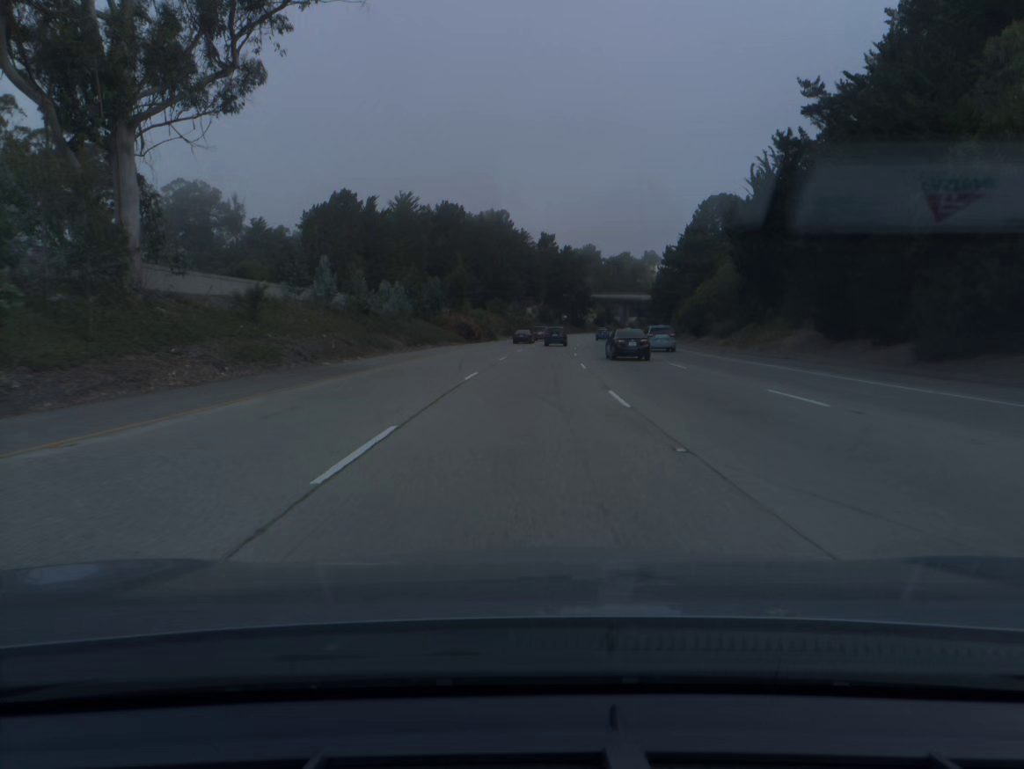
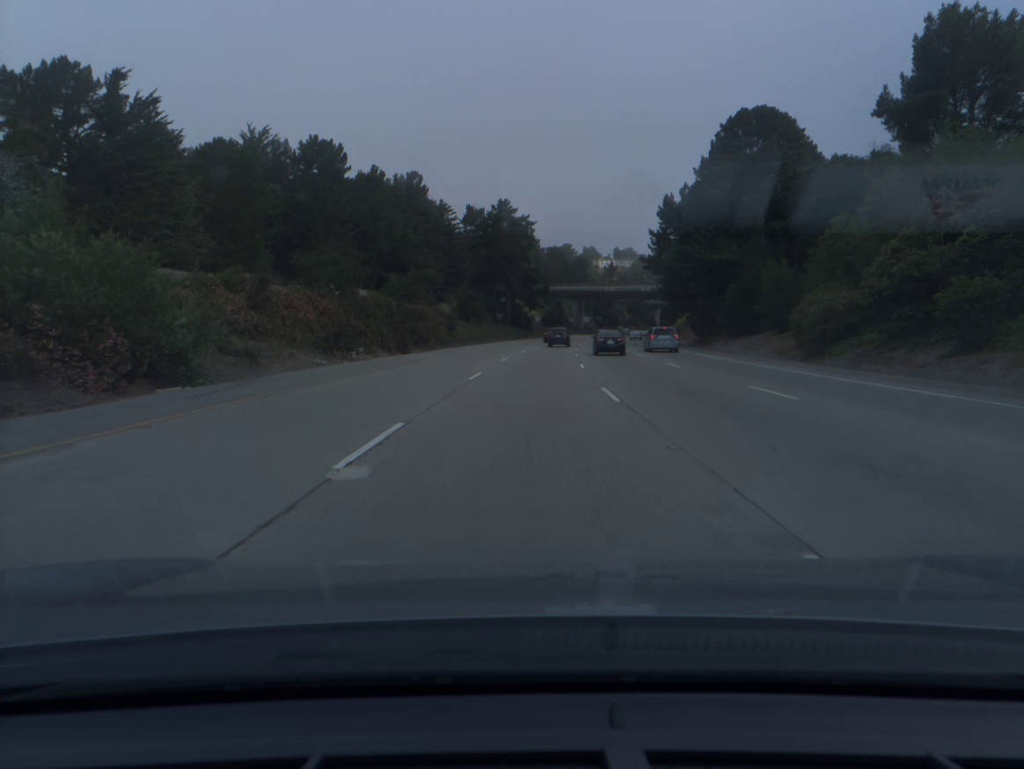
(+3.0, +71.7) m; +5°
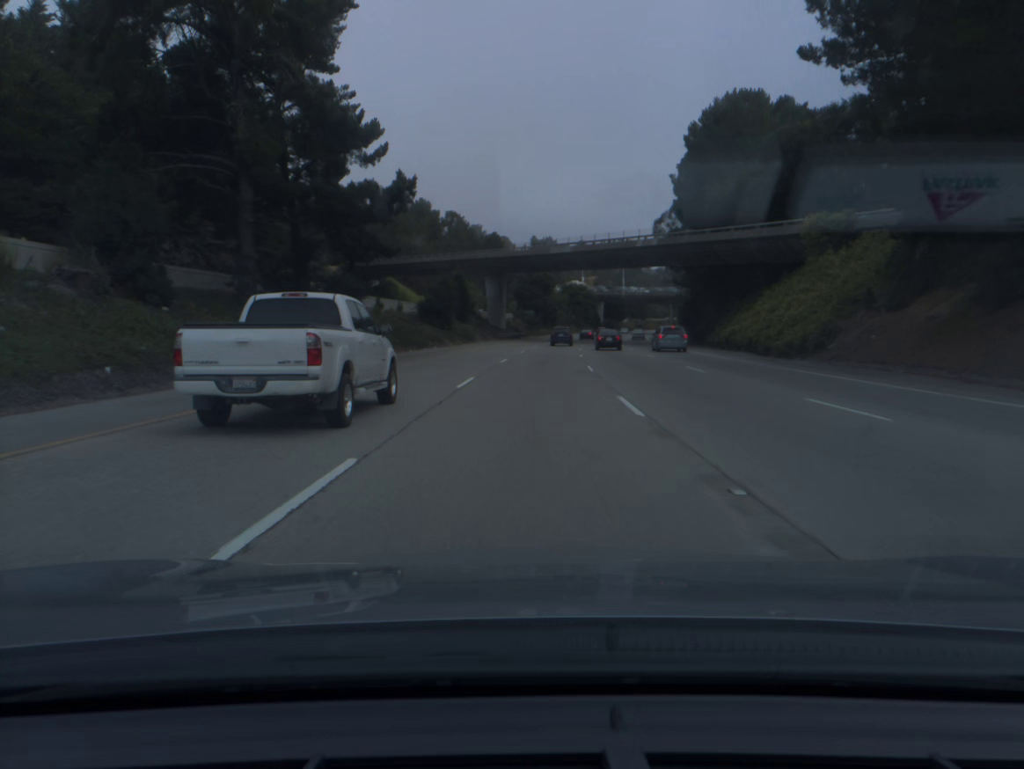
(+4.9, +90.7) m; +6°
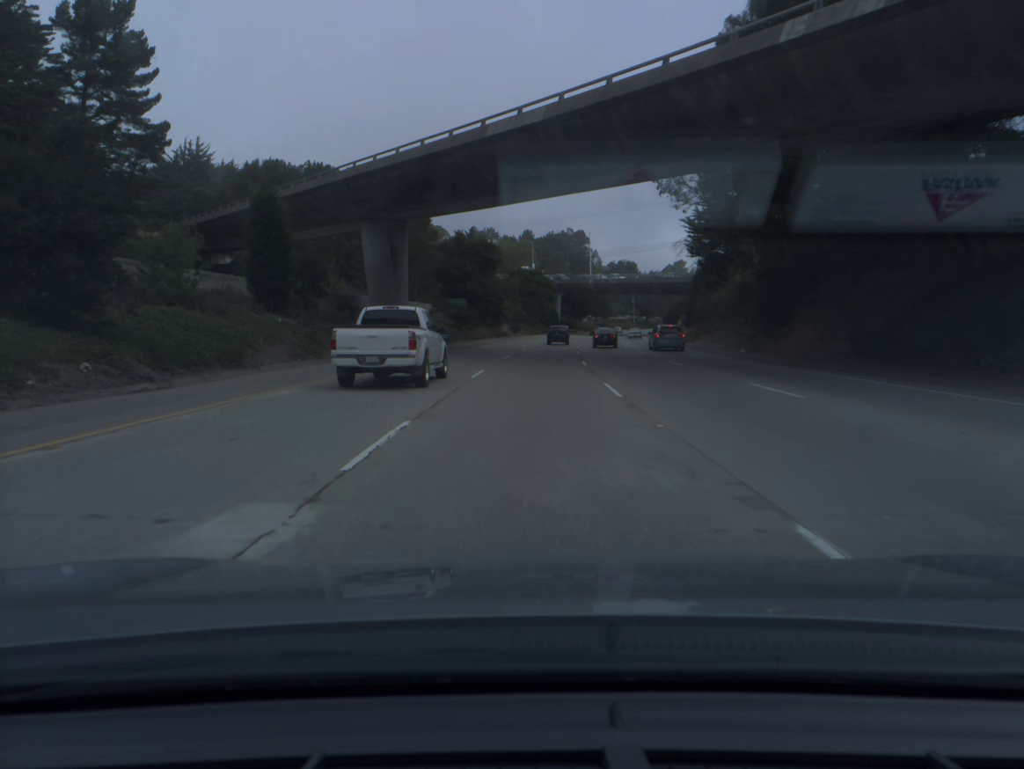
(+1.9, +55.0) m; +4°
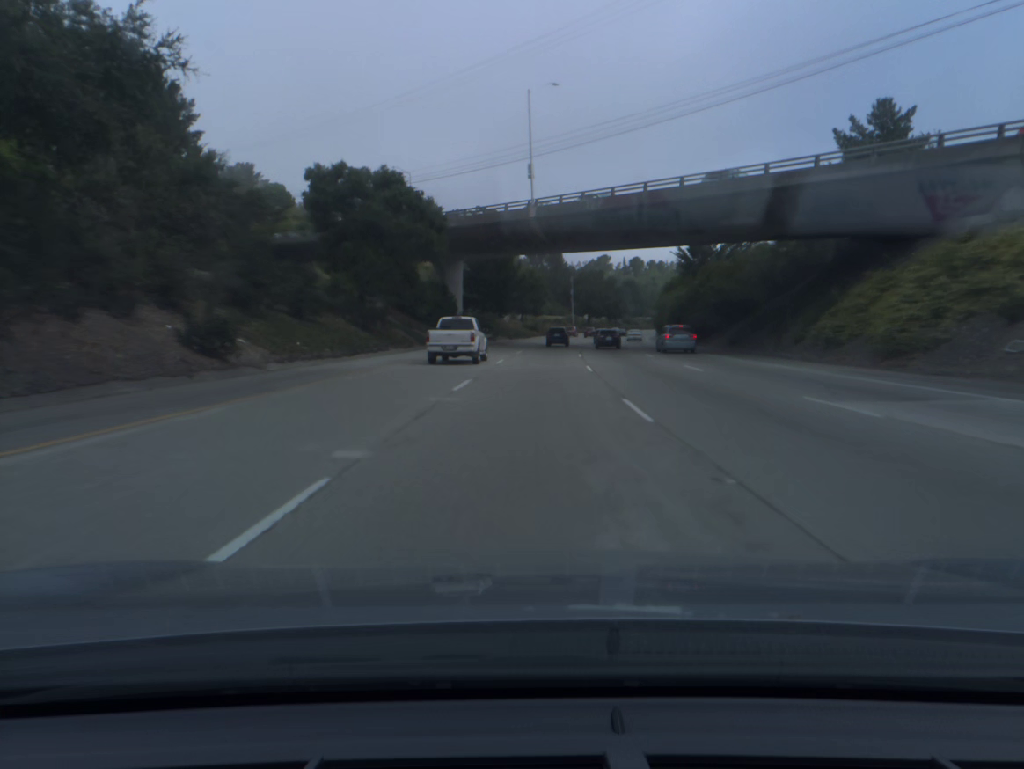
(+5.0, +91.7) m; +6°
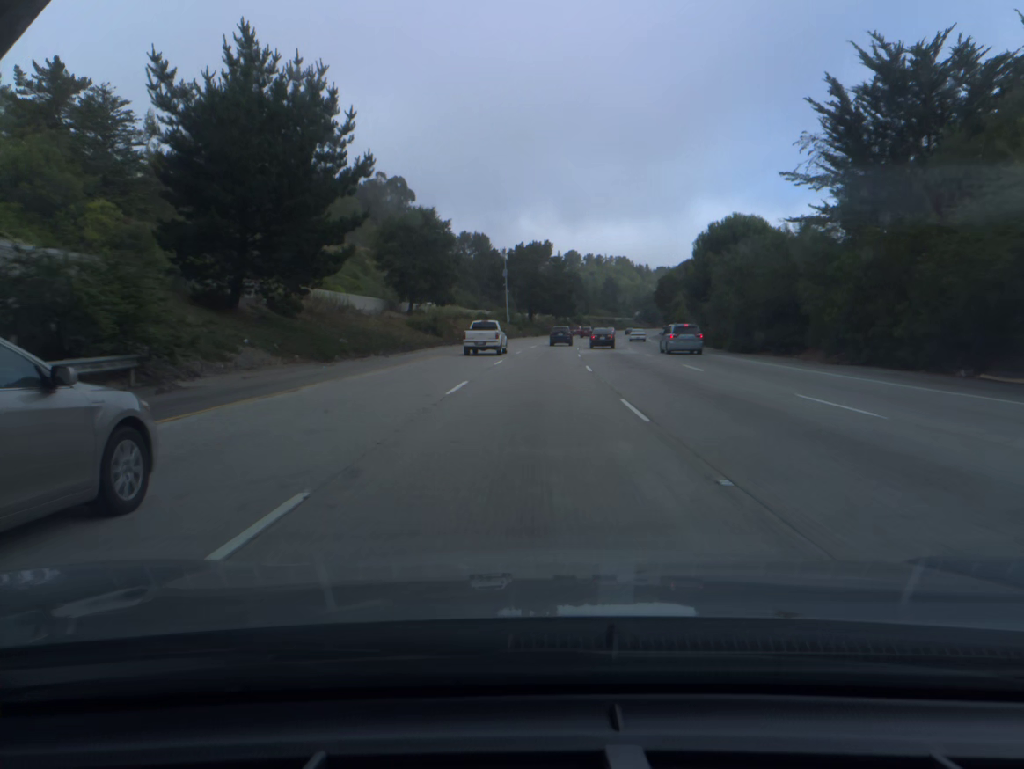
(+3.5, +73.3) m; +5°
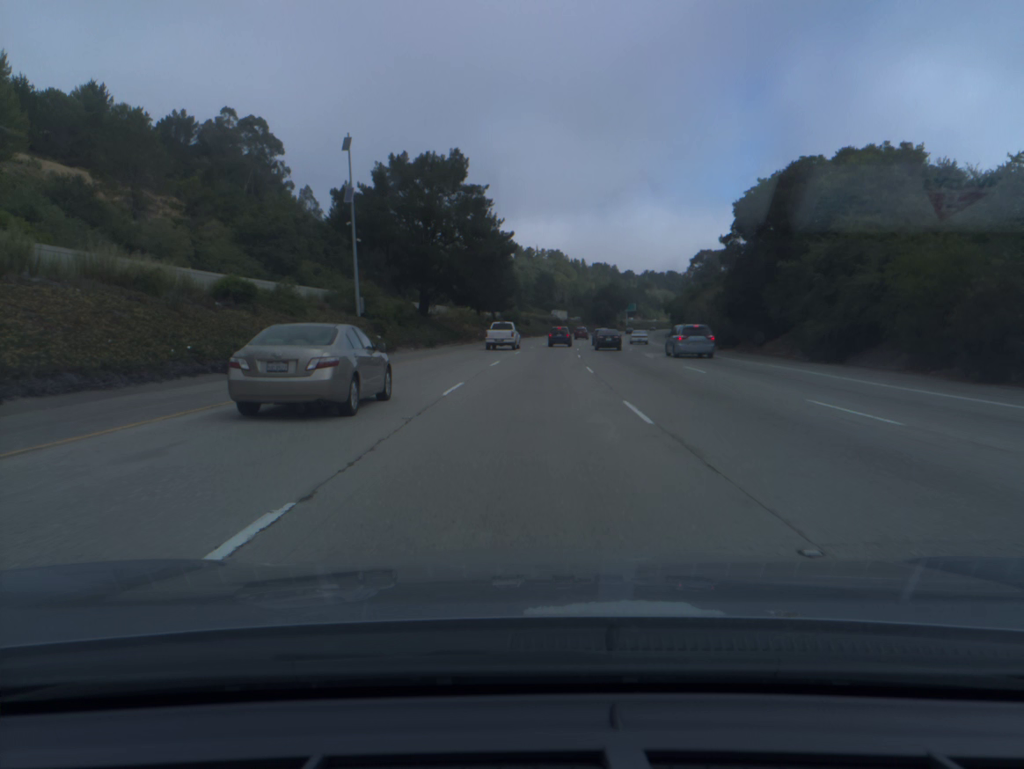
(+3.4, +73.5) m; +5°
